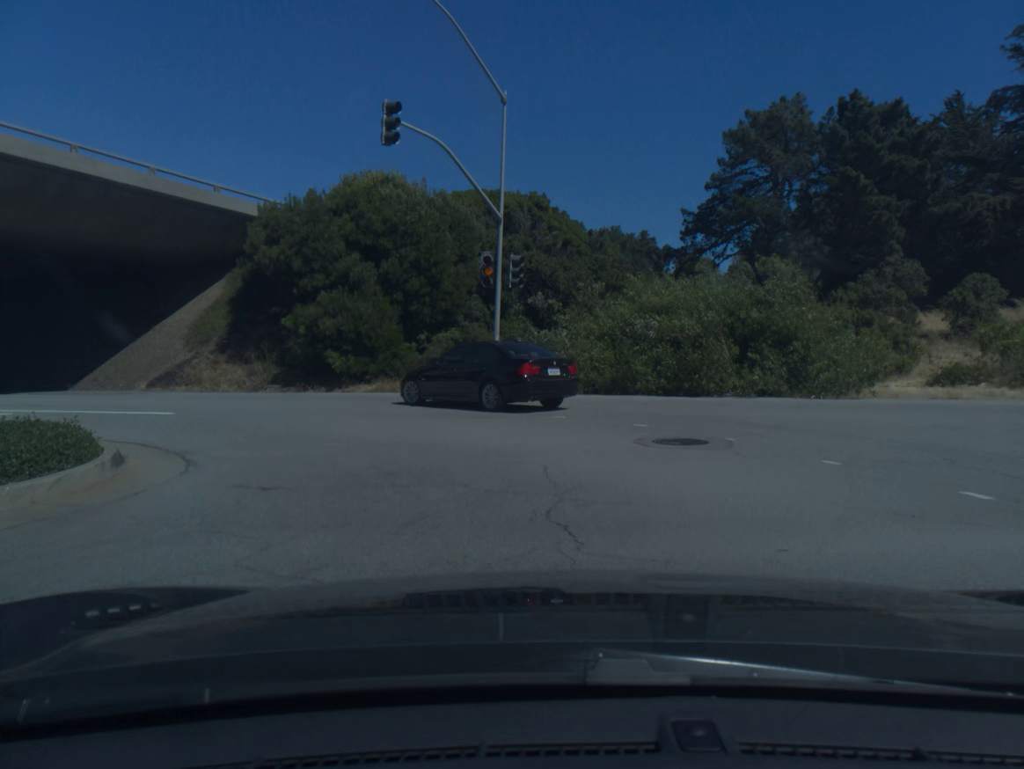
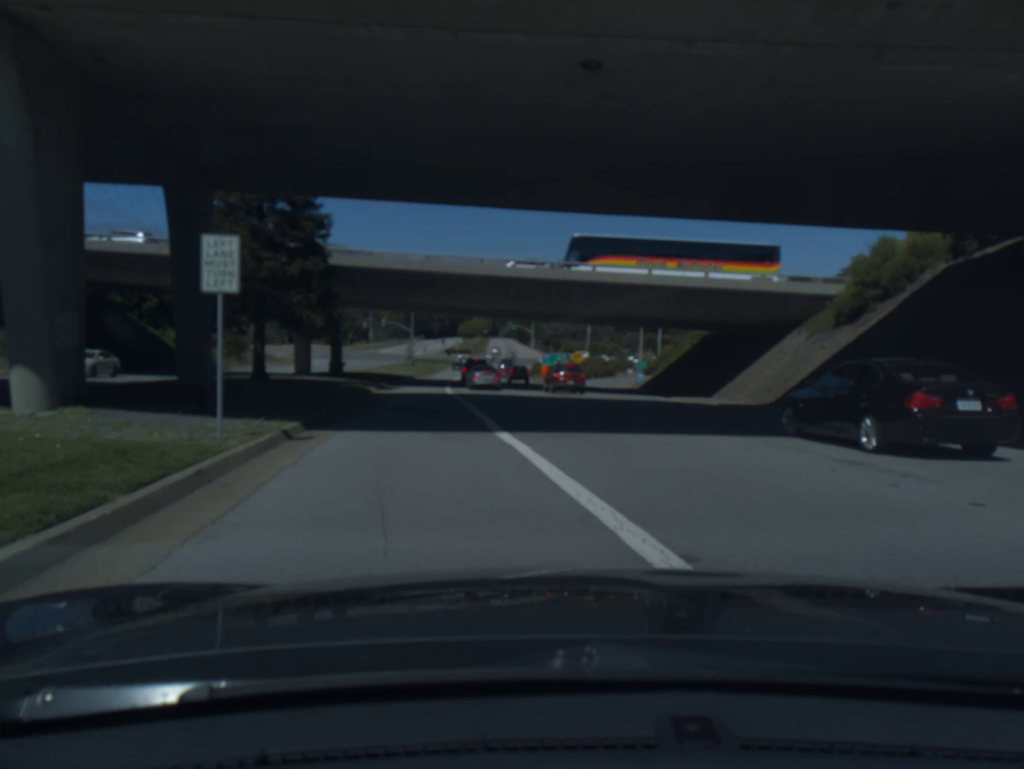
(-9.7, +16.0) m; -63°
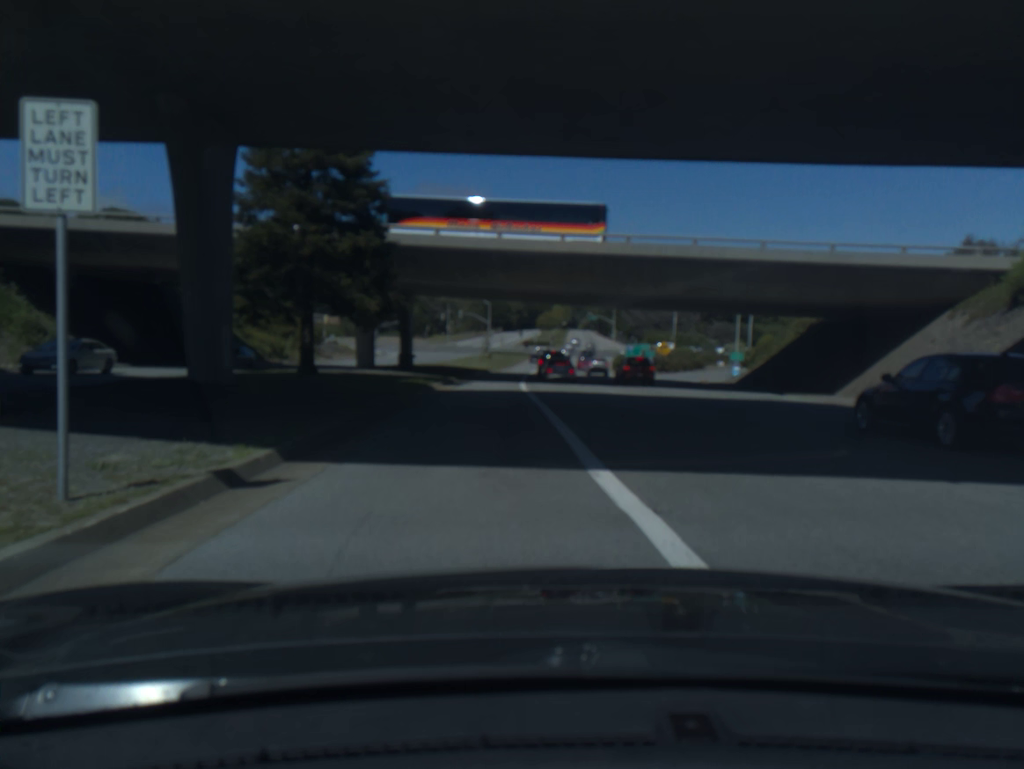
(-0.3, +5.8) m; -4°
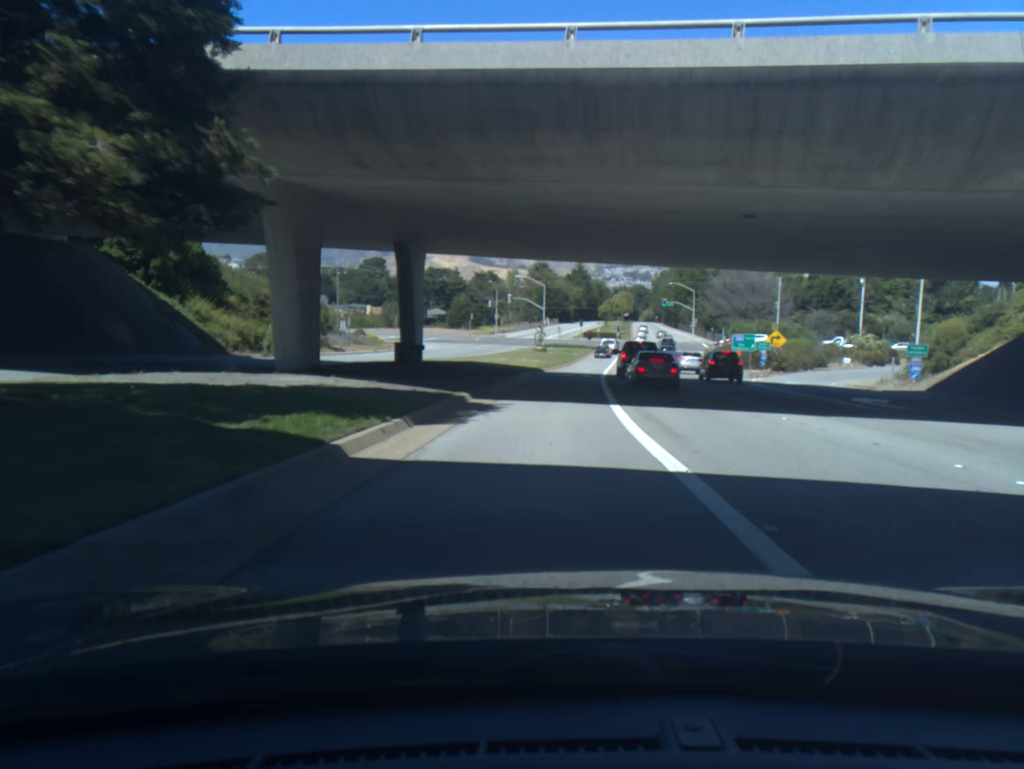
(-1.4, +22.3) m; -4°
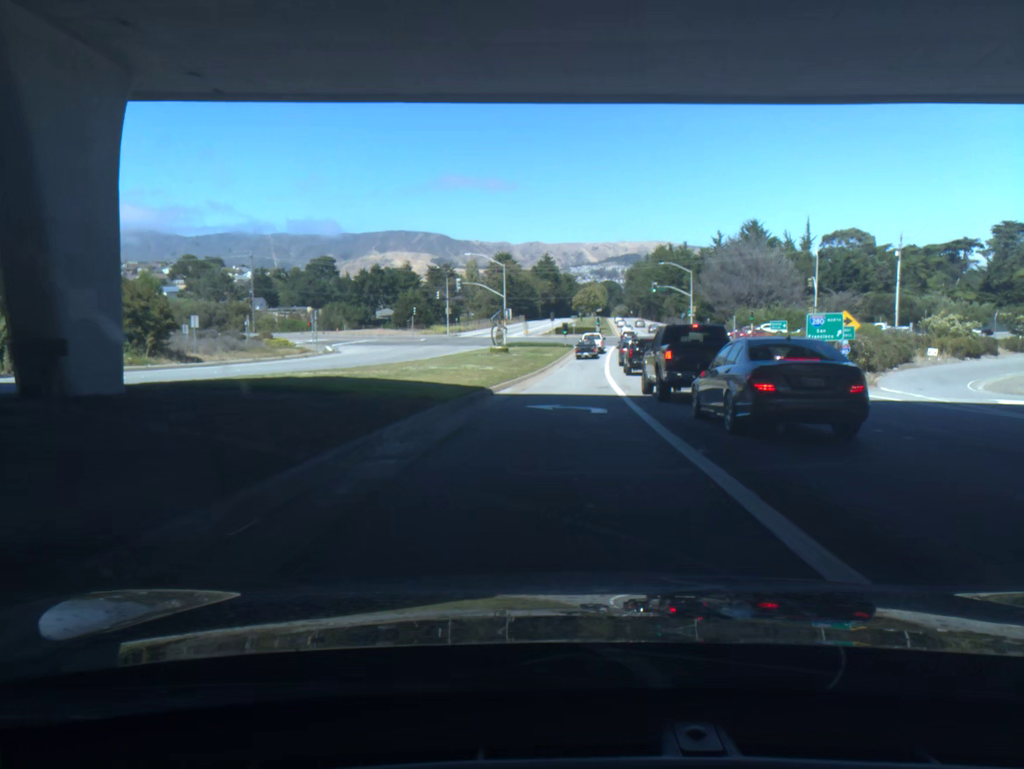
(+0.6, +25.1) m; +2°
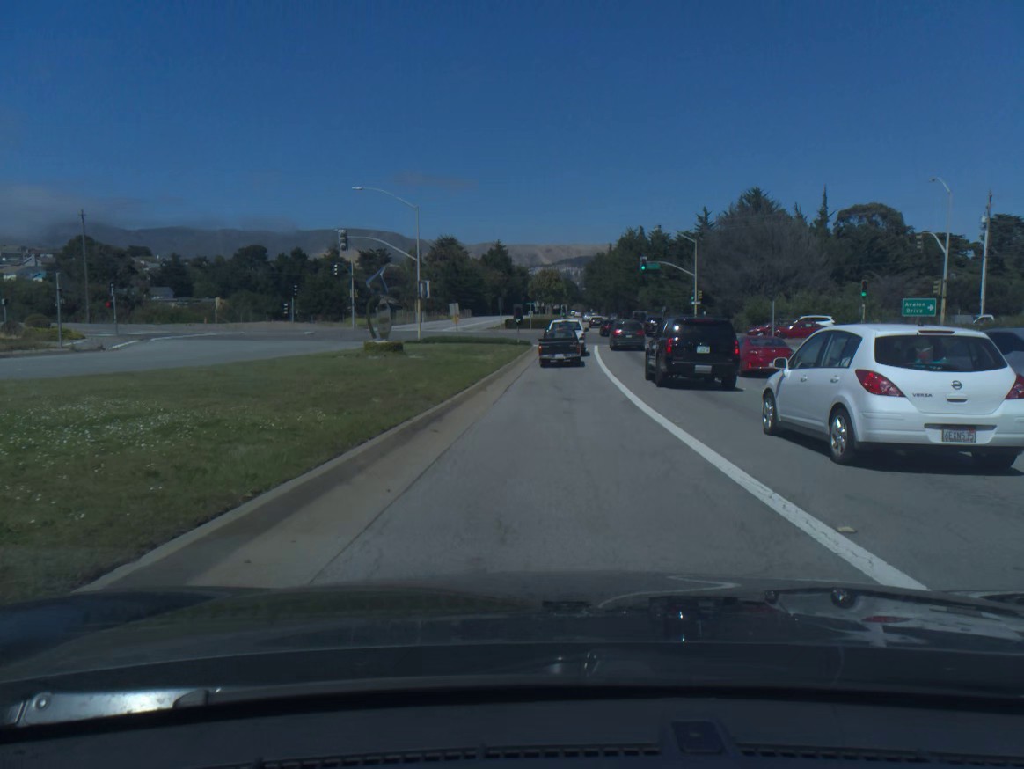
(+1.0, +33.3) m; +4°
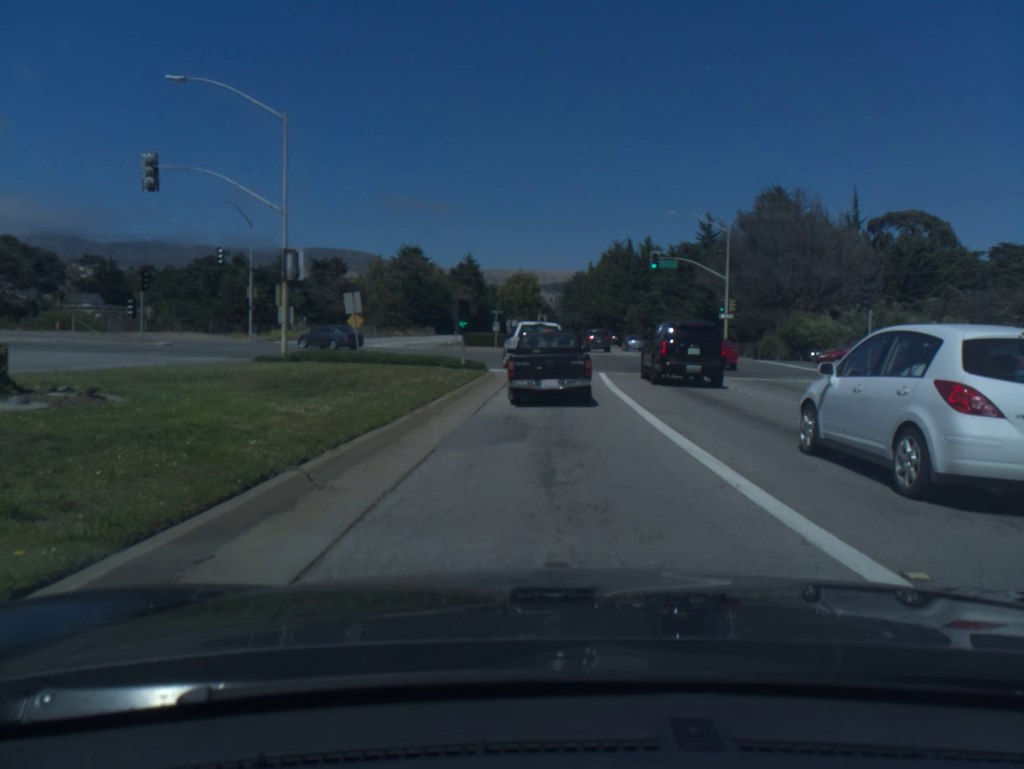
(+0.4, +23.0) m; +2°
